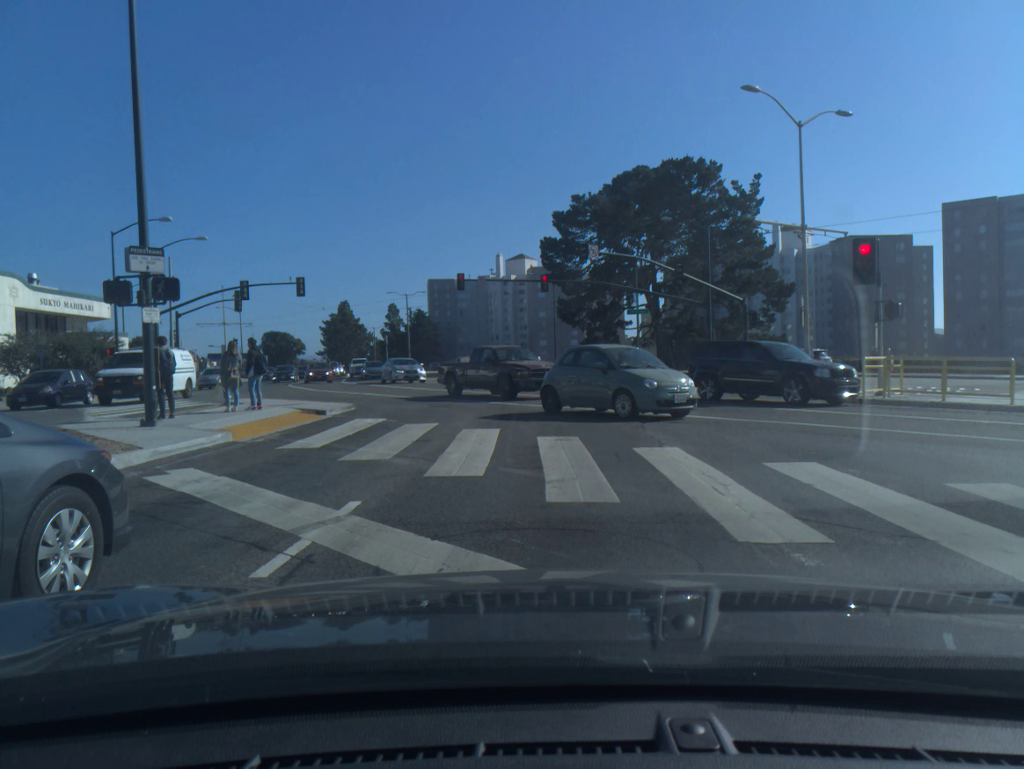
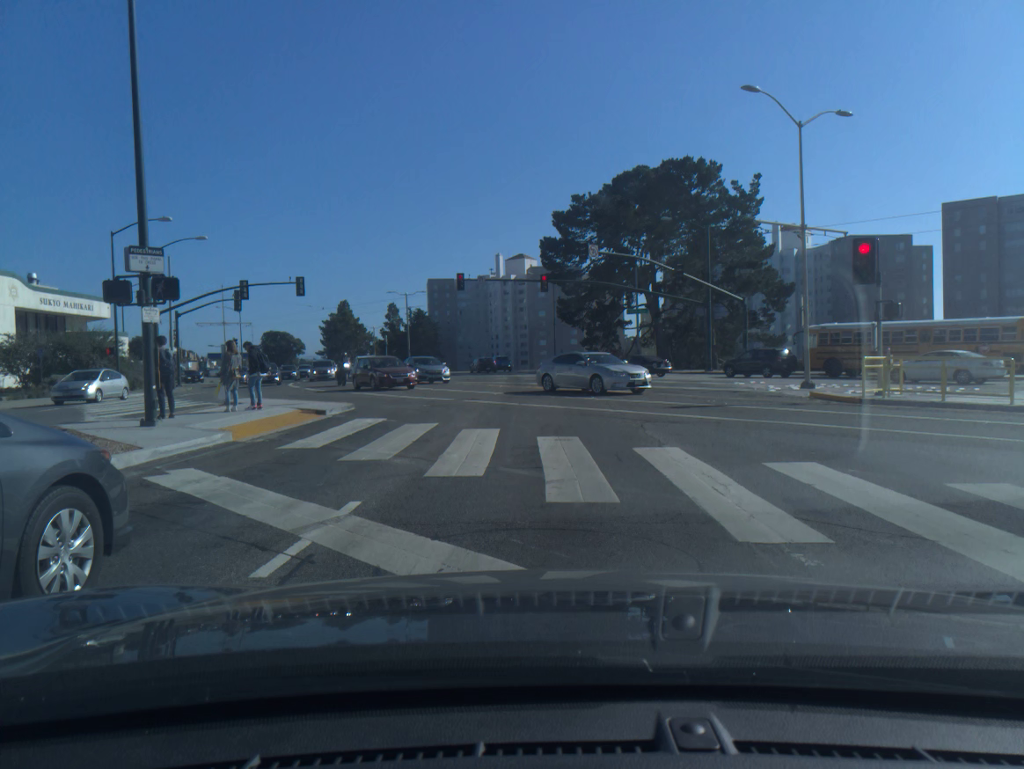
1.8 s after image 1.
(0.0, 0.0) m; 0°
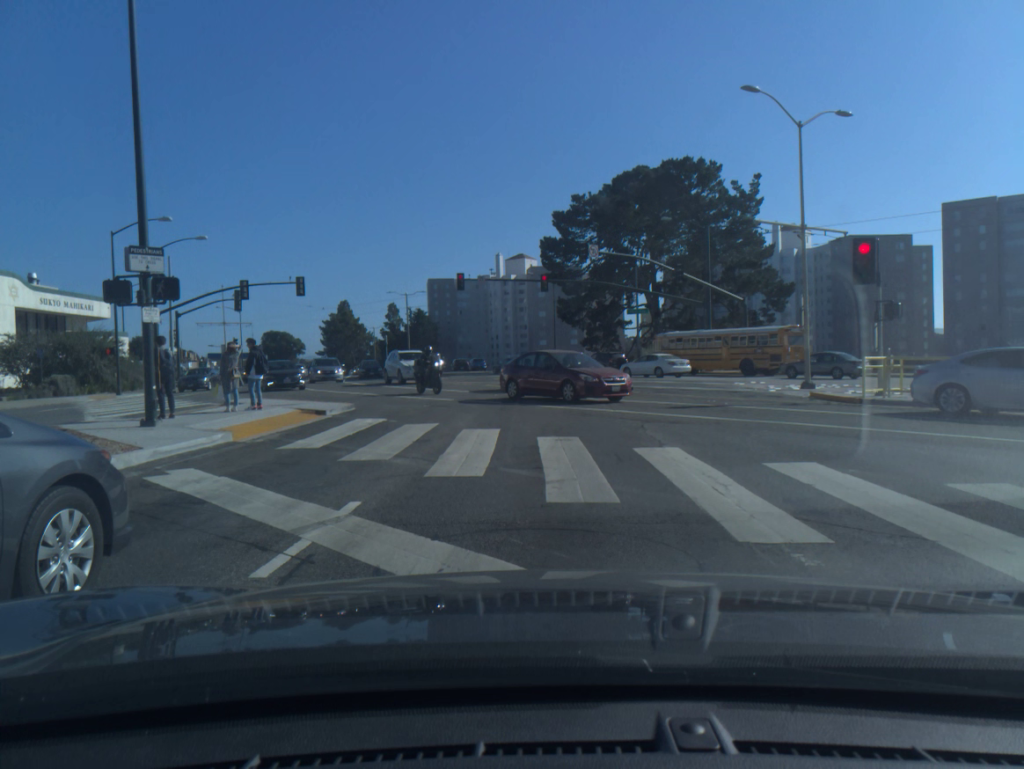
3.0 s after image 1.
(0.0, 0.0) m; 0°
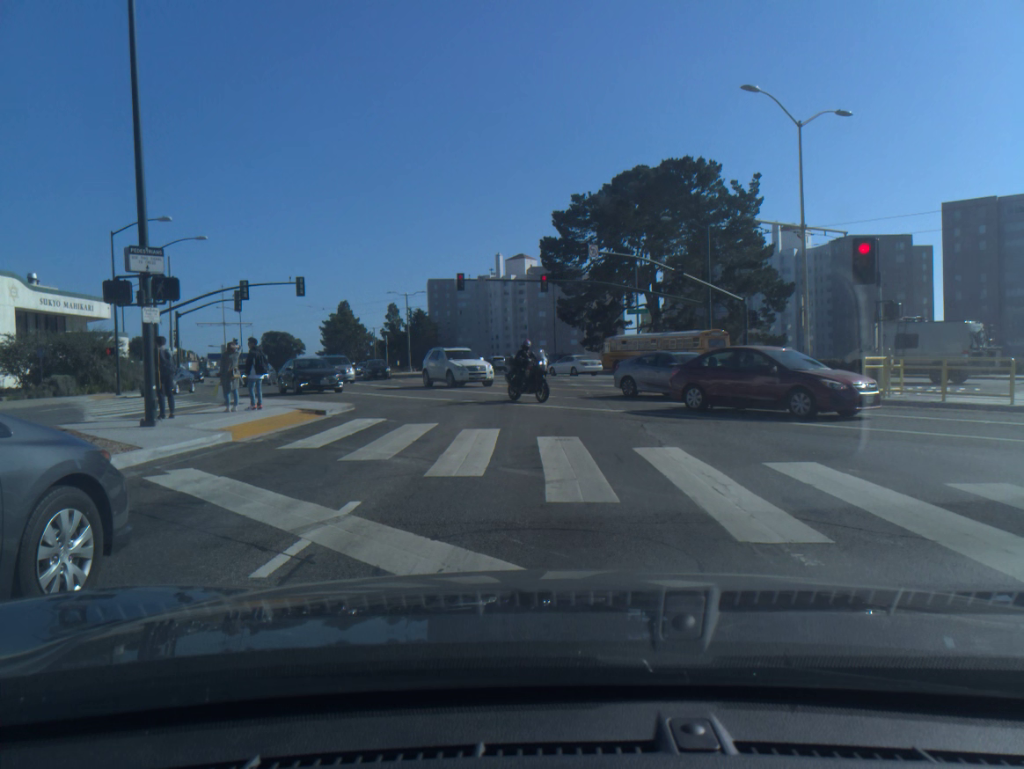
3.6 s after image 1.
(0.0, 0.0) m; 0°
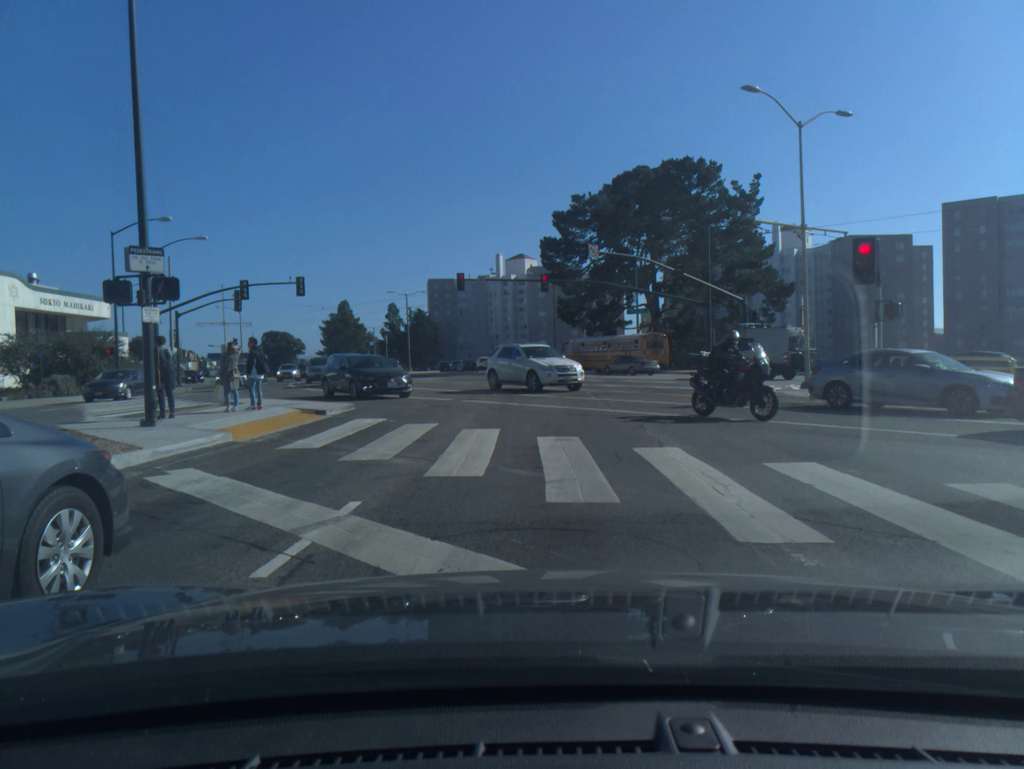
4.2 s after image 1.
(0.0, 0.0) m; 0°
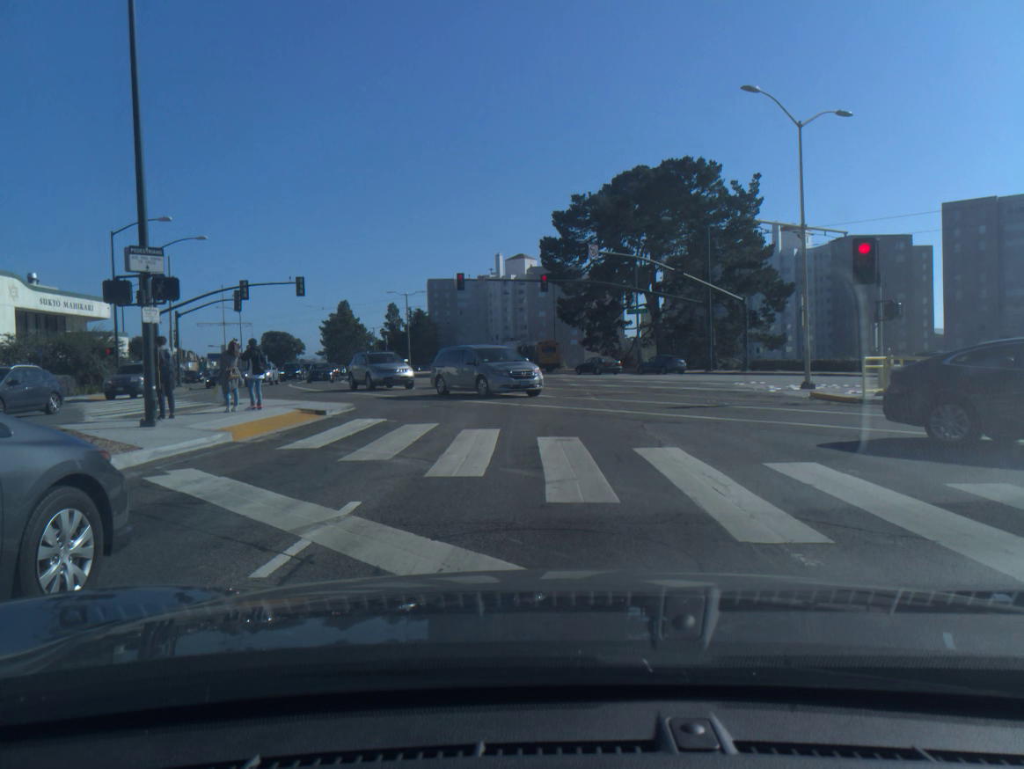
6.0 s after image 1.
(0.0, 0.0) m; 0°
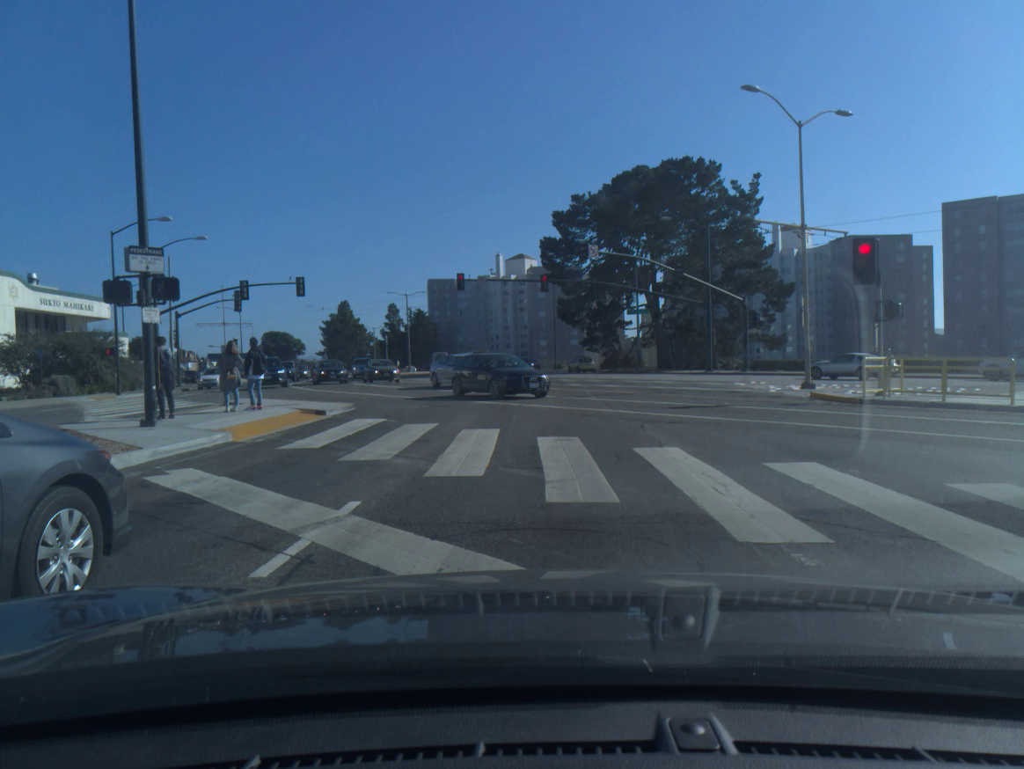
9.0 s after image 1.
(0.0, 0.0) m; 0°
